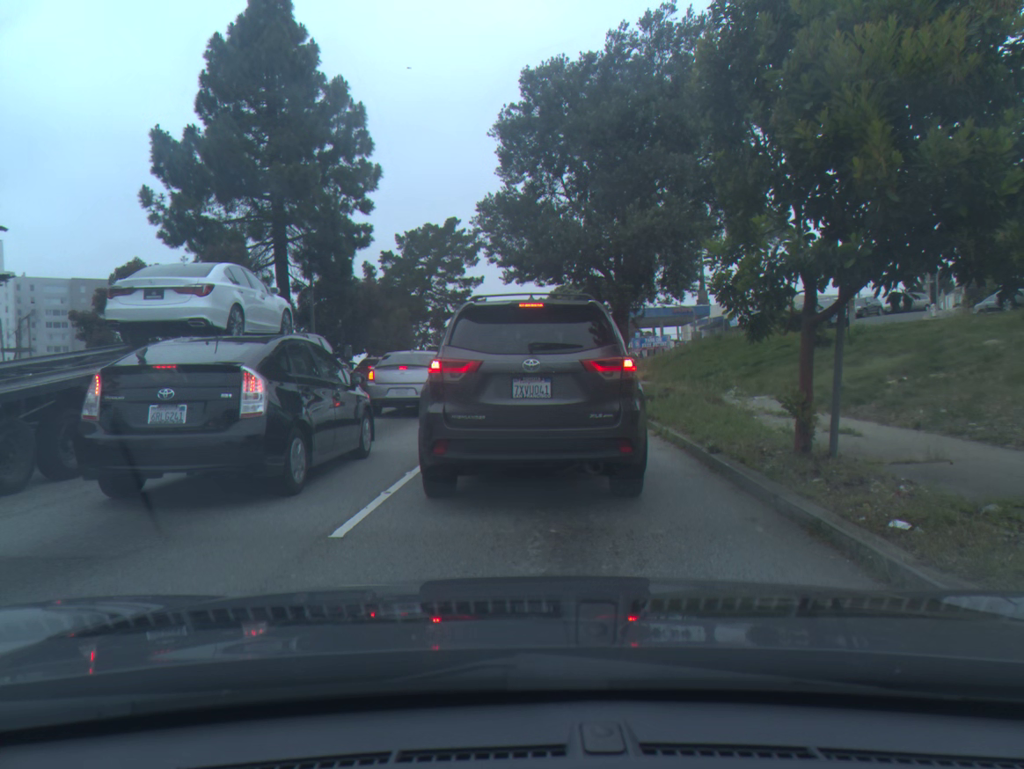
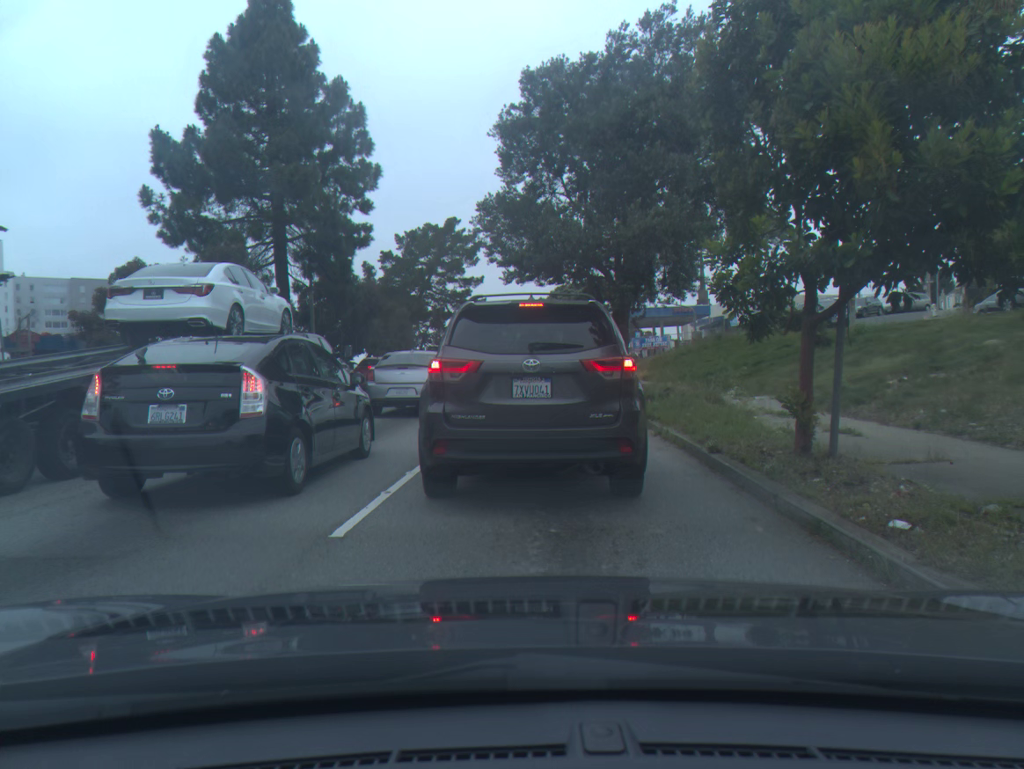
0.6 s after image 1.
(0.0, 0.0) m; 0°
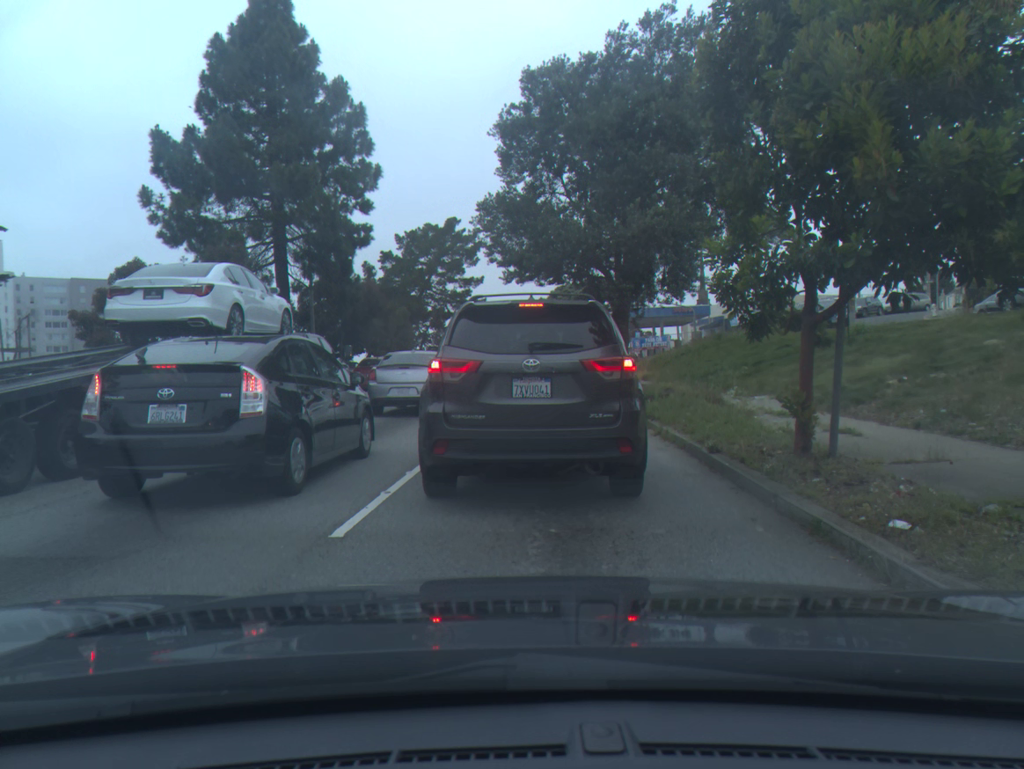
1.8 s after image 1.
(0.0, 0.0) m; 0°
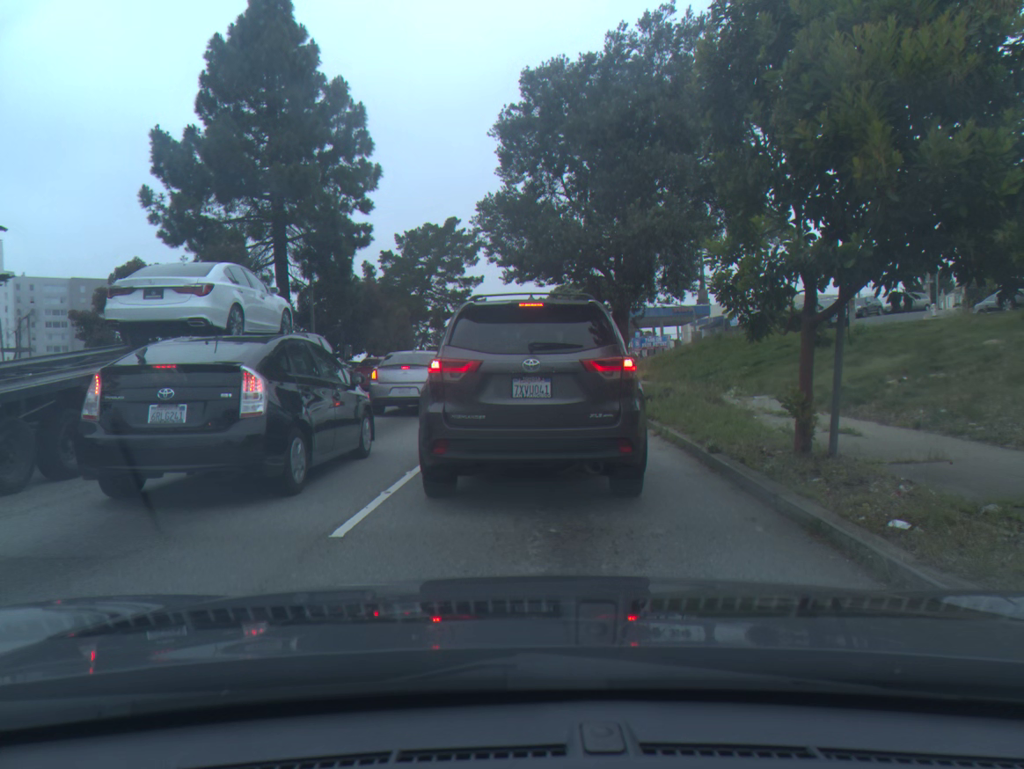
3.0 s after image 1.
(0.0, 0.0) m; 0°
